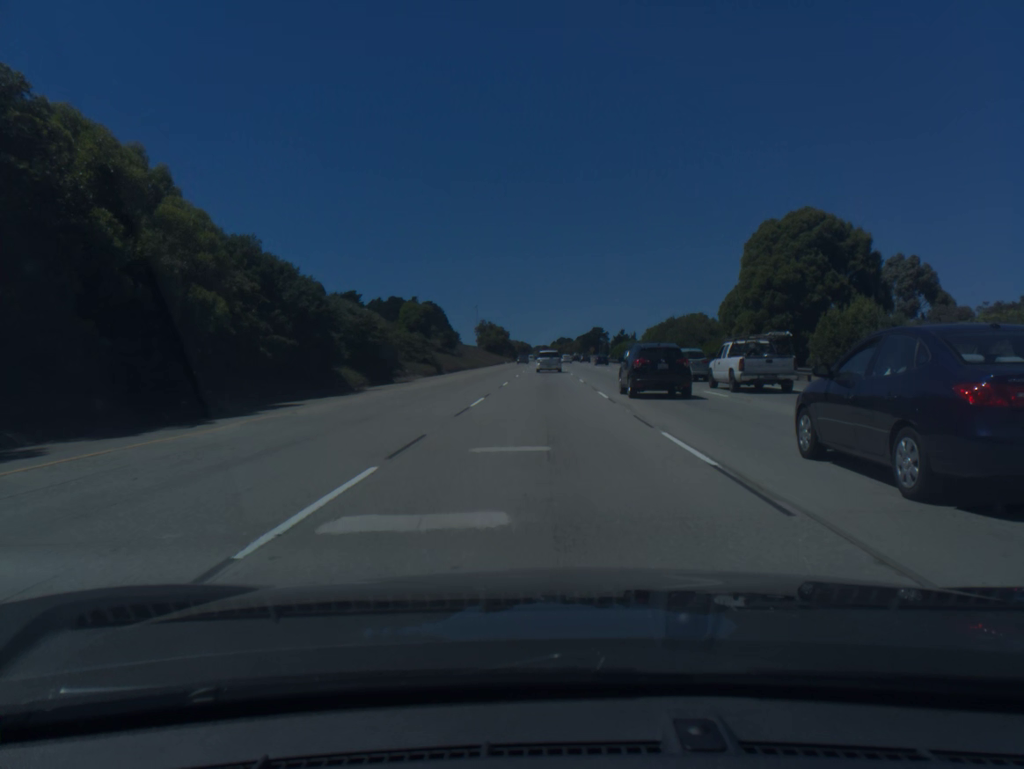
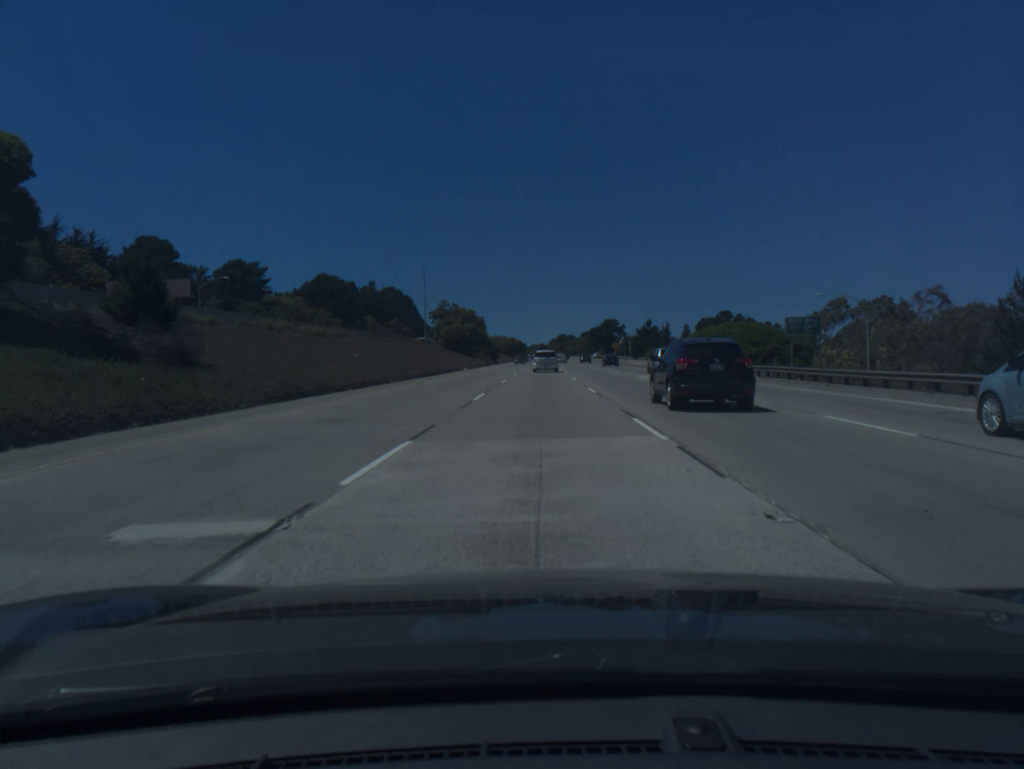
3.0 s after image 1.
(+0.3, +85.2) m; 0°
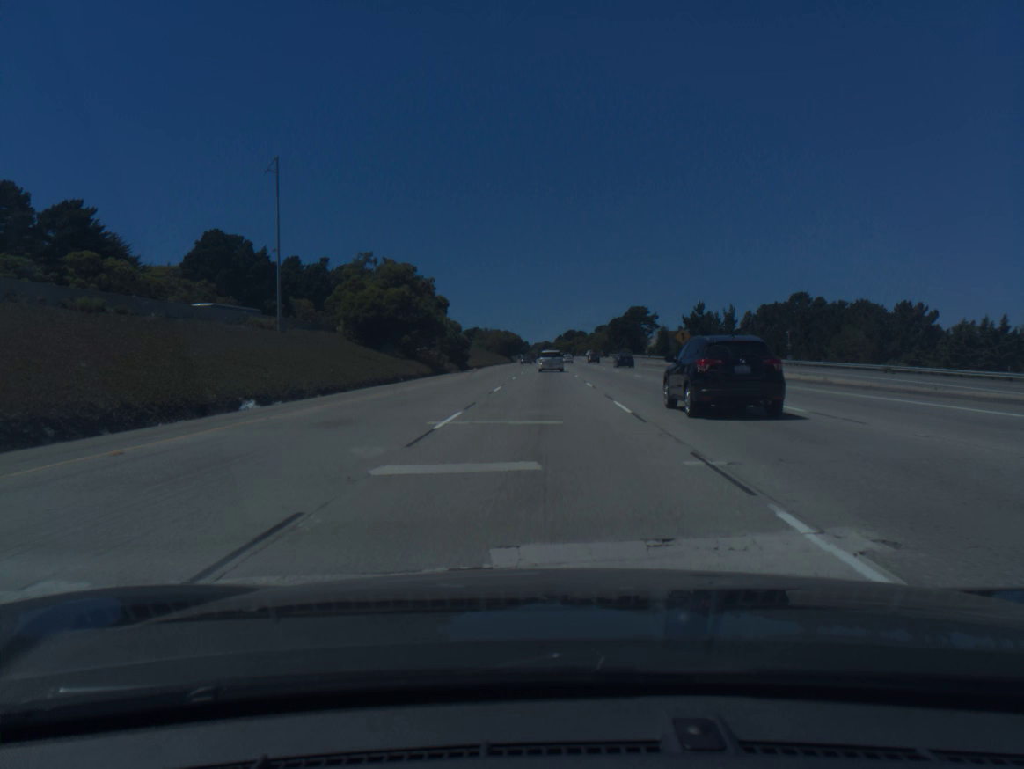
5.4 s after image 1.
(-0.3, +67.4) m; 0°
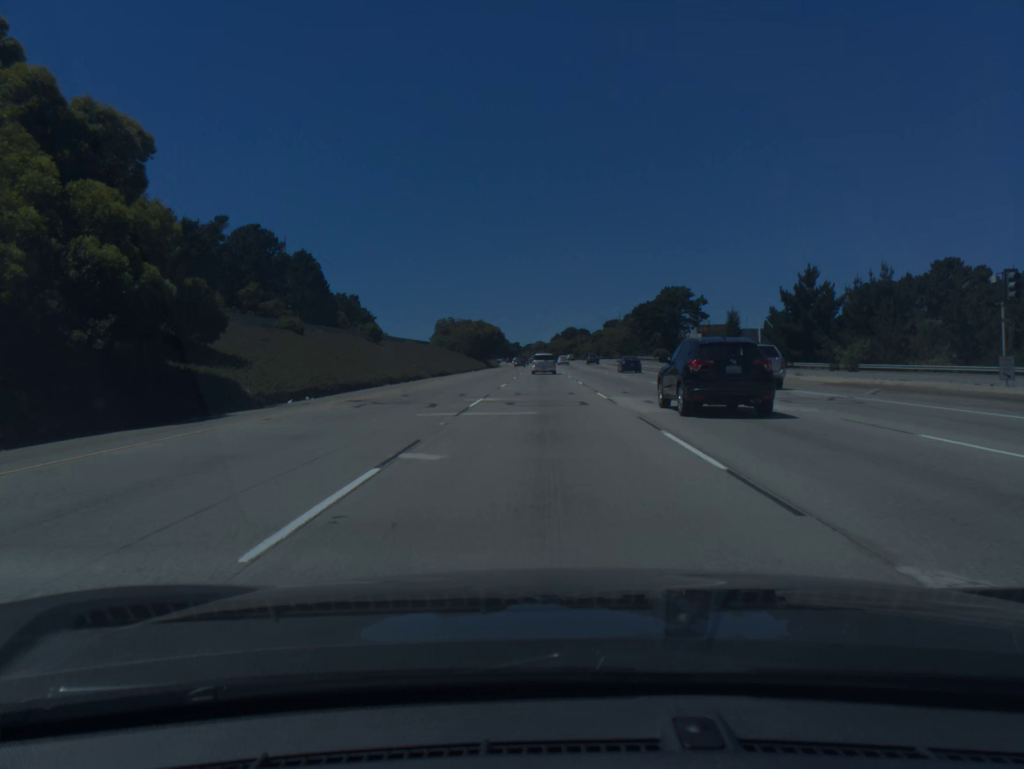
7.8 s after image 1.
(+0.1, +67.2) m; +1°
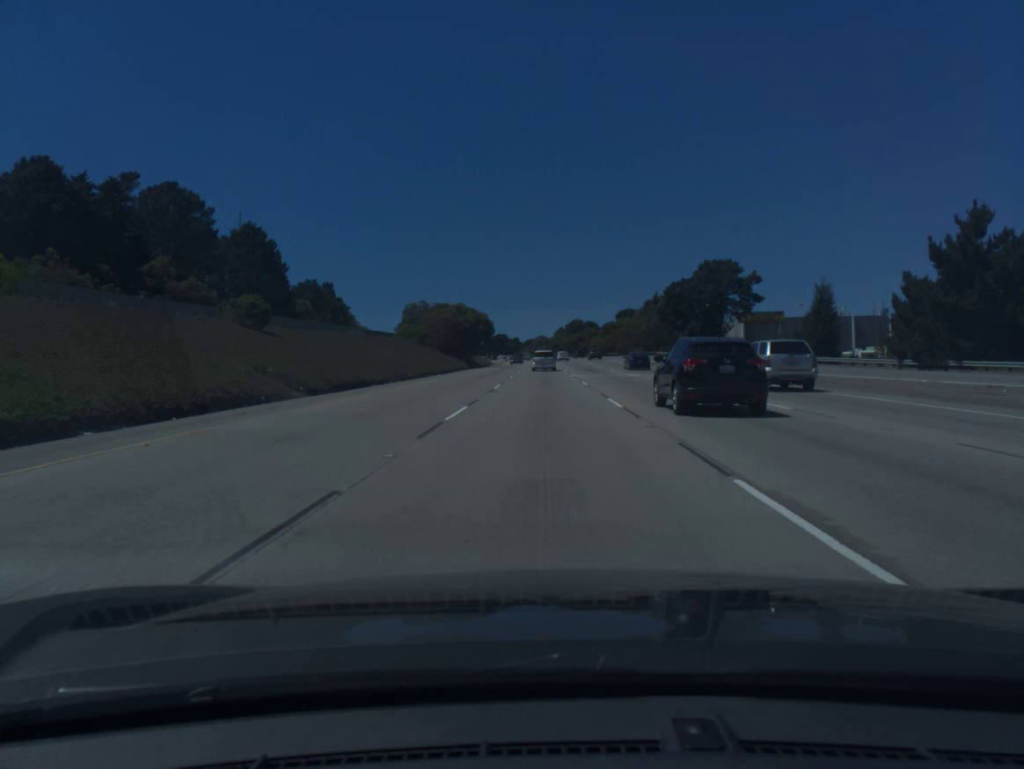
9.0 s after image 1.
(0.0, +33.7) m; 0°
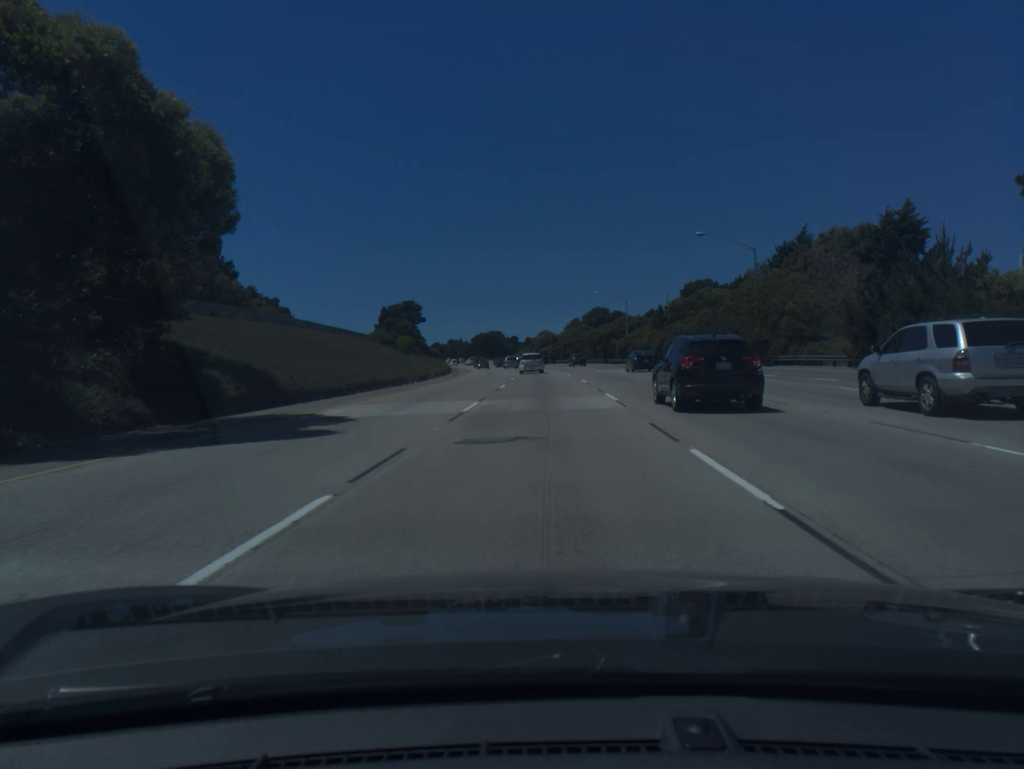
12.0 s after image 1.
(-0.2, +84.8) m; 0°
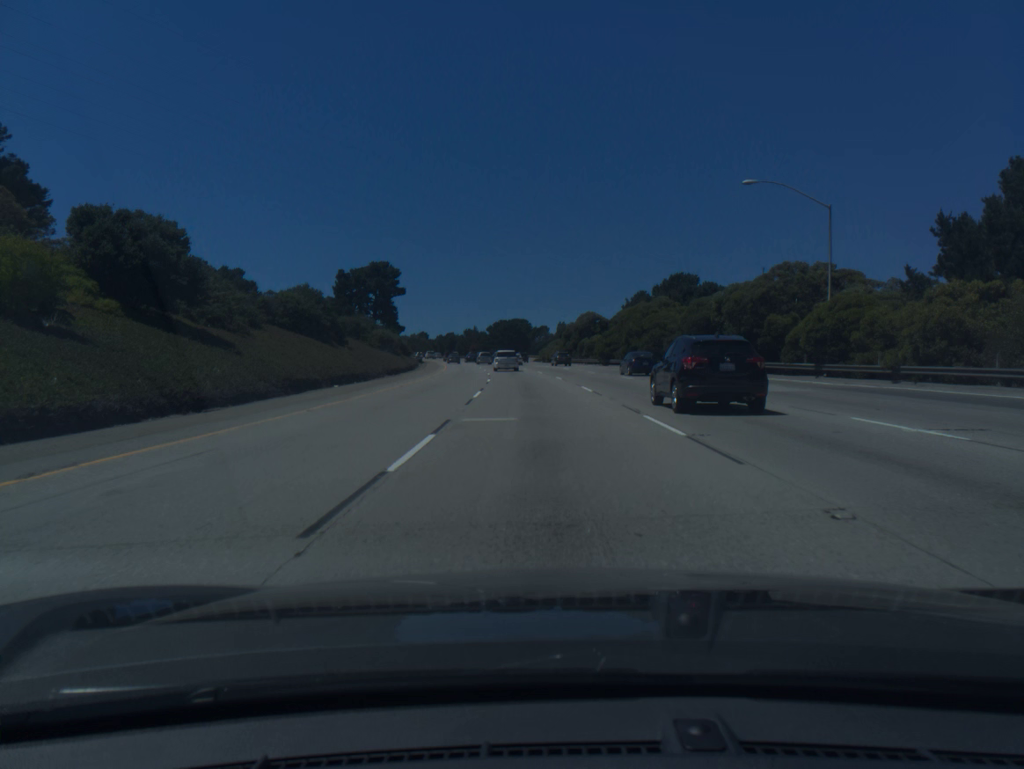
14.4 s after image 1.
(-1.1, +68.1) m; -2°
